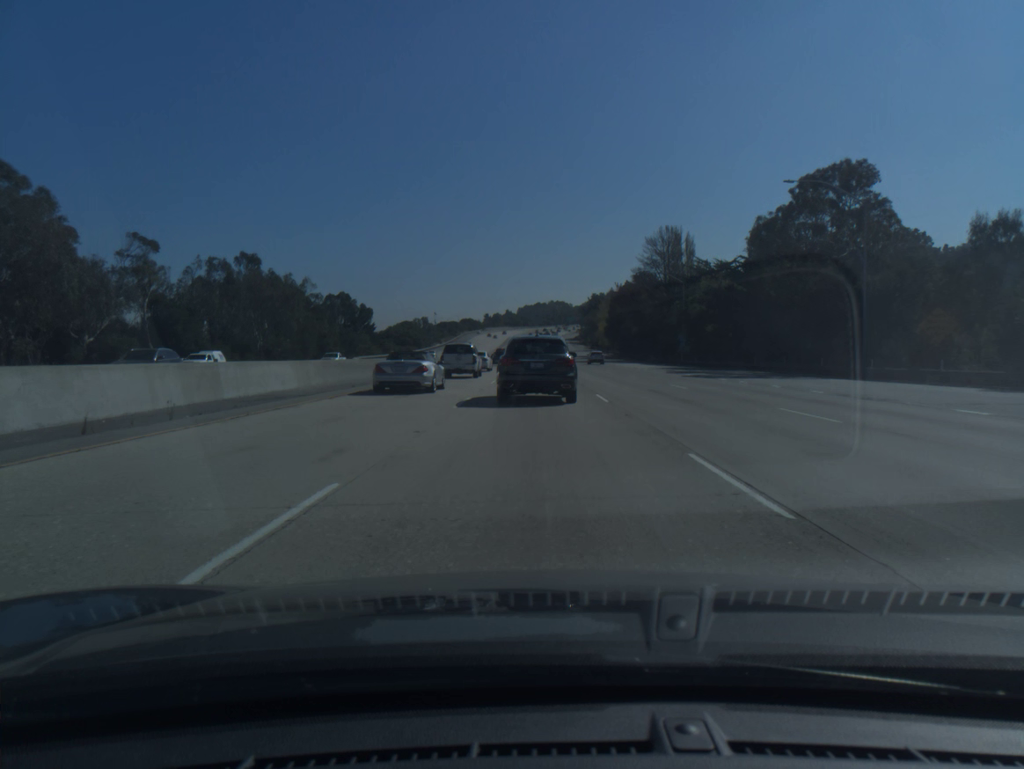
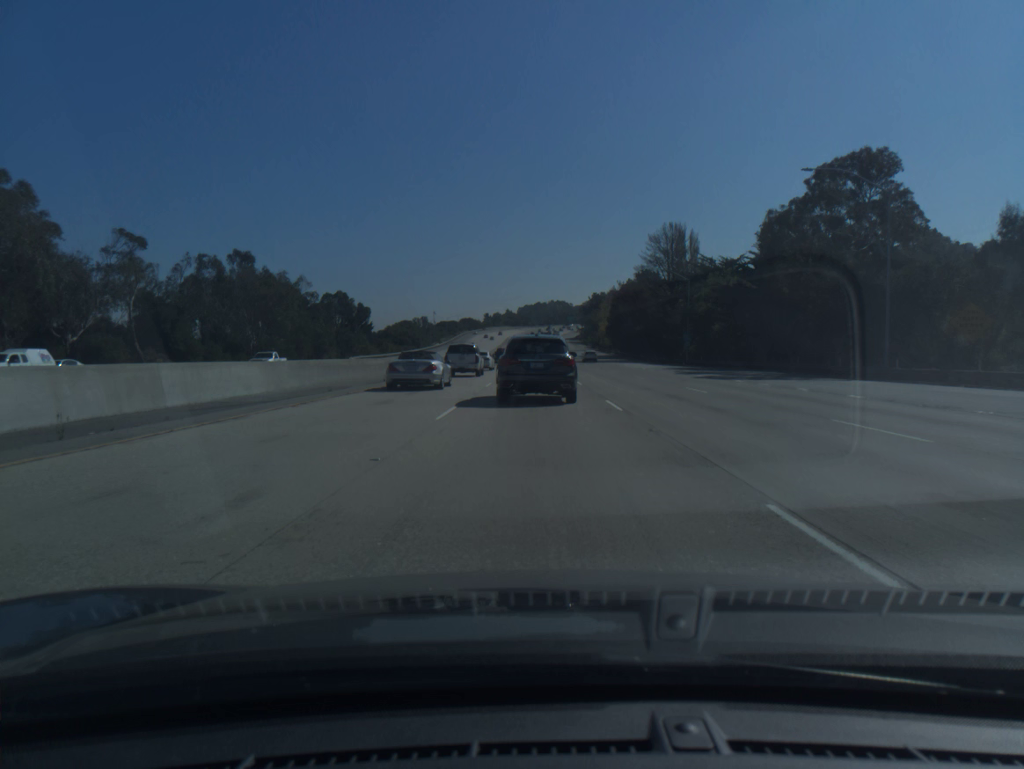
(0.0, +3.2) m; 0°
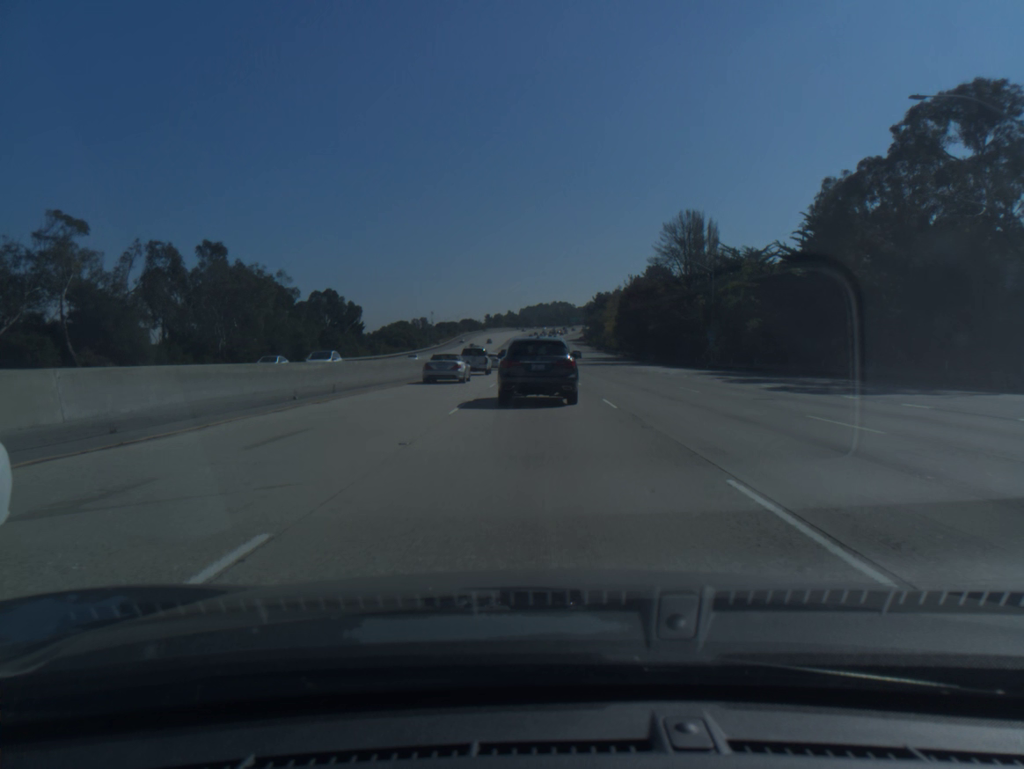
(0.0, +12.8) m; 0°
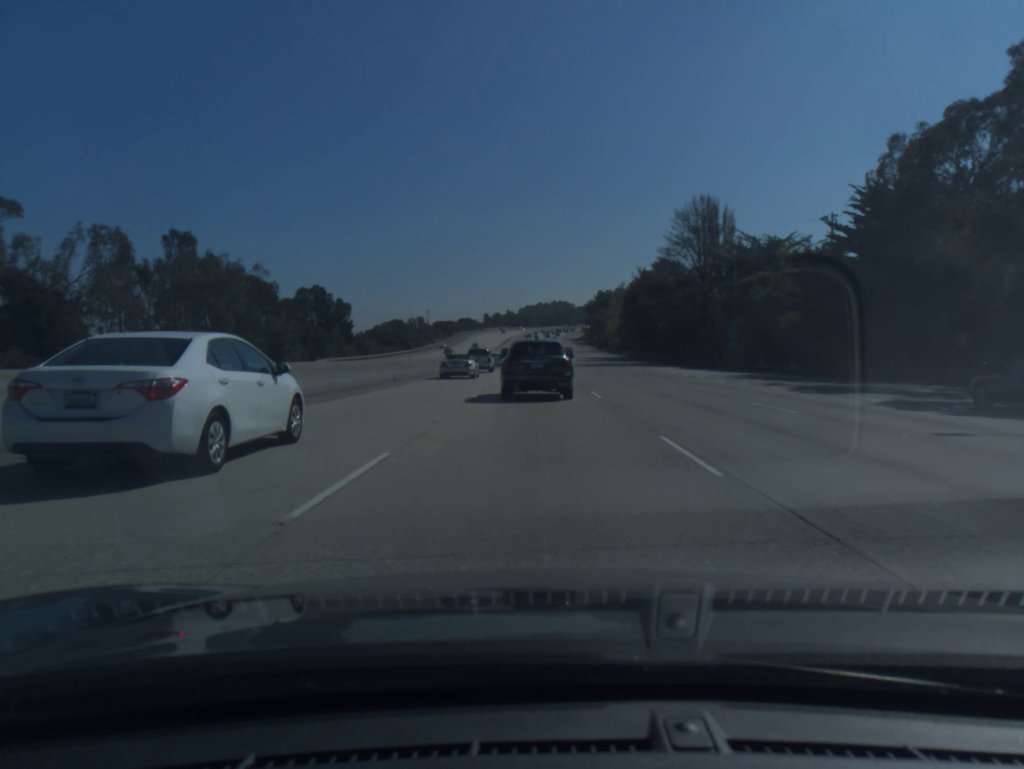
(0.0, +10.2) m; 0°
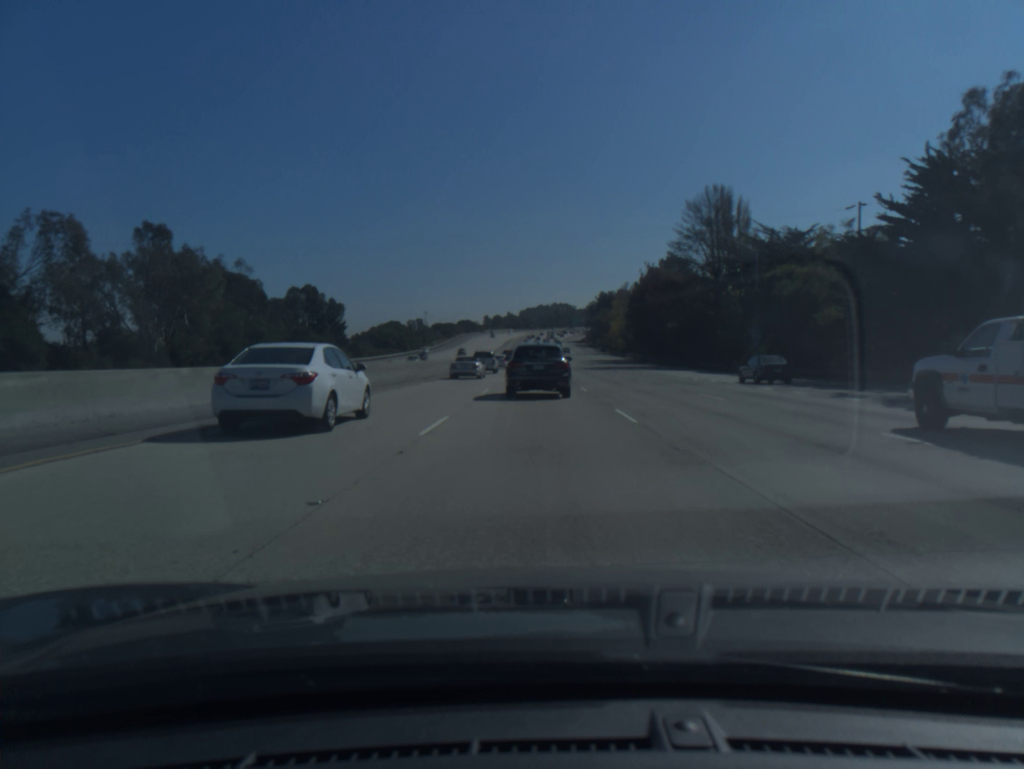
(0.0, +7.6) m; 0°
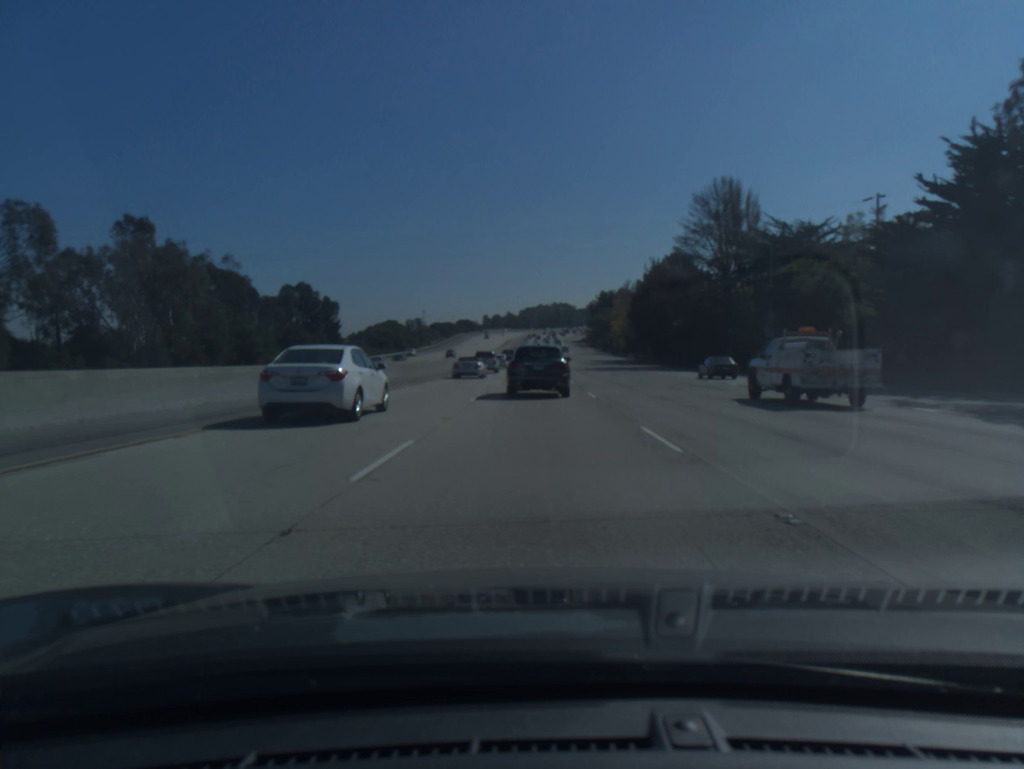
(0.0, +4.4) m; 0°
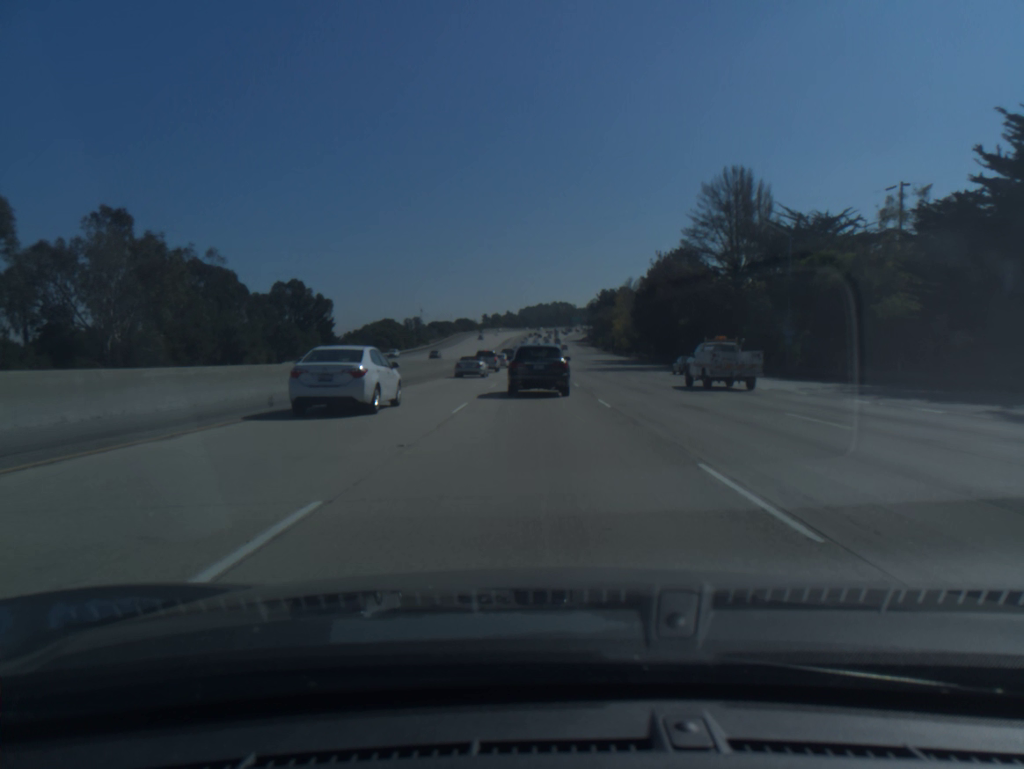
(0.0, +4.9) m; 0°
